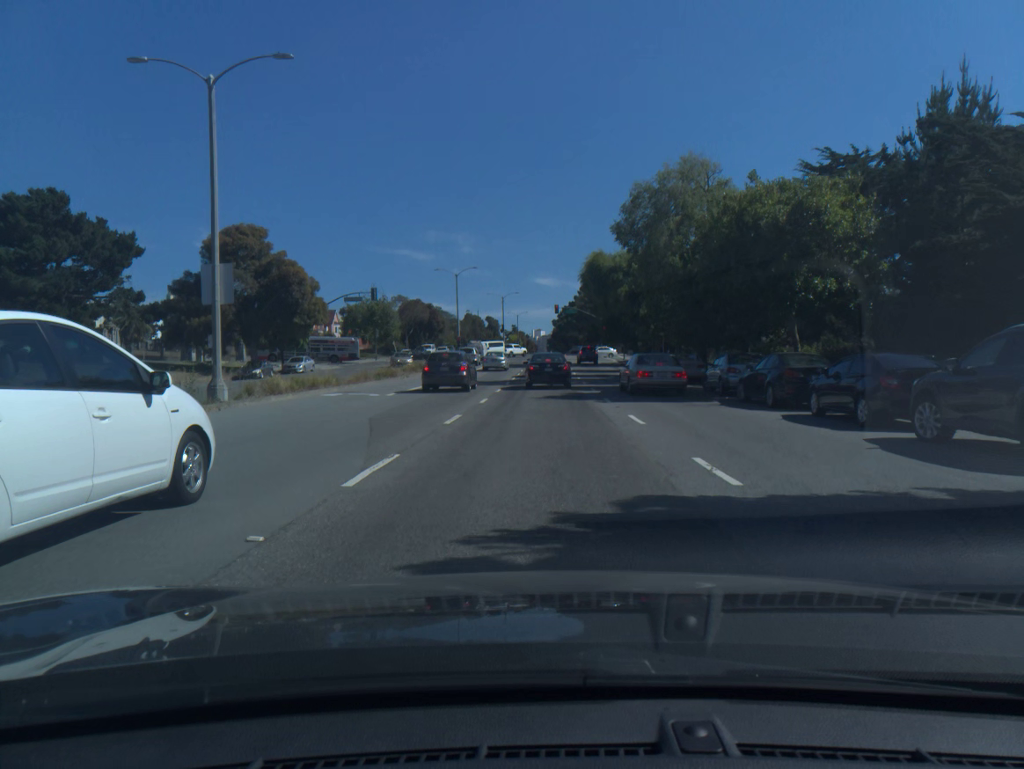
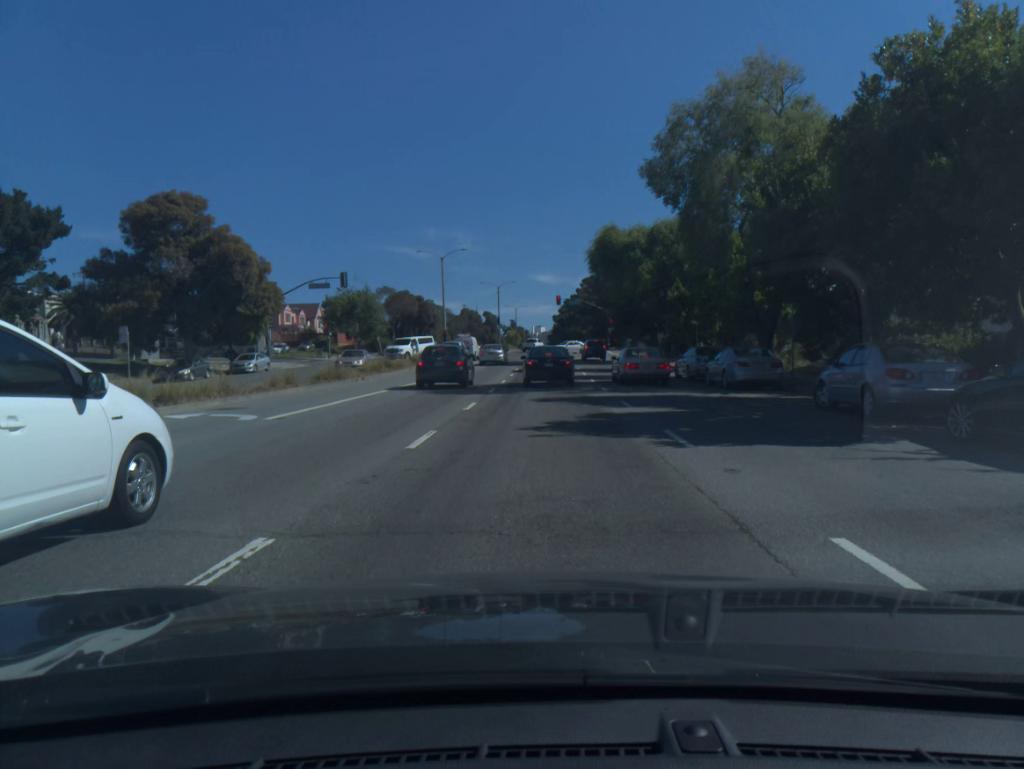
(0.0, +12.1) m; 0°
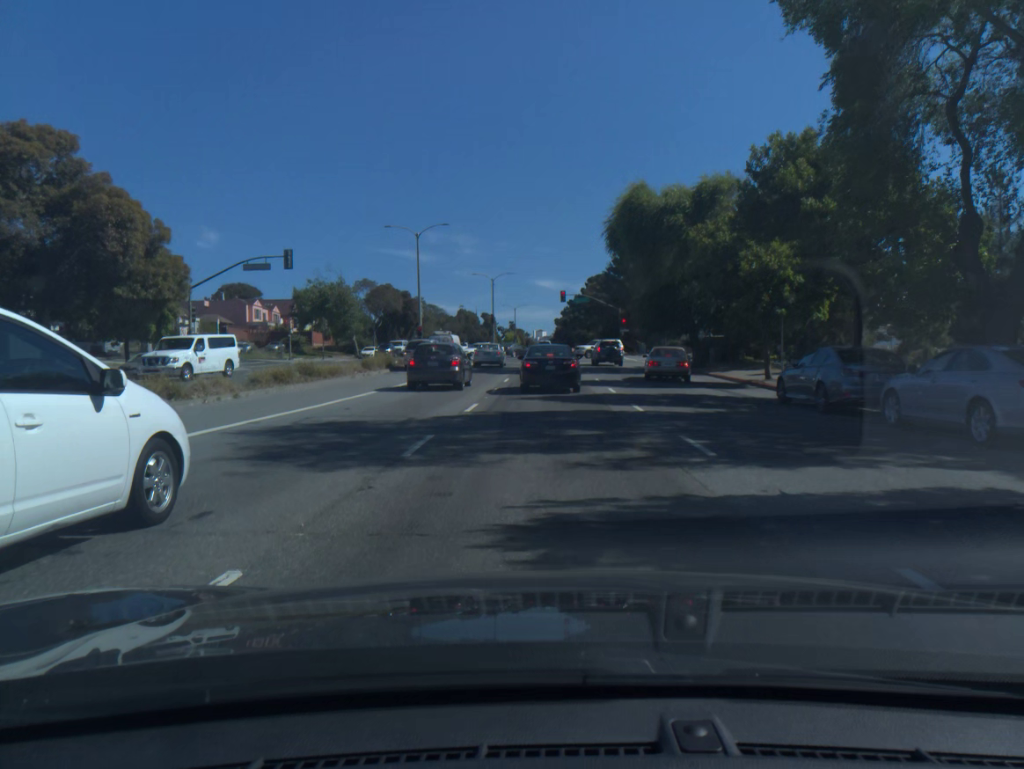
(0.0, +15.4) m; 0°
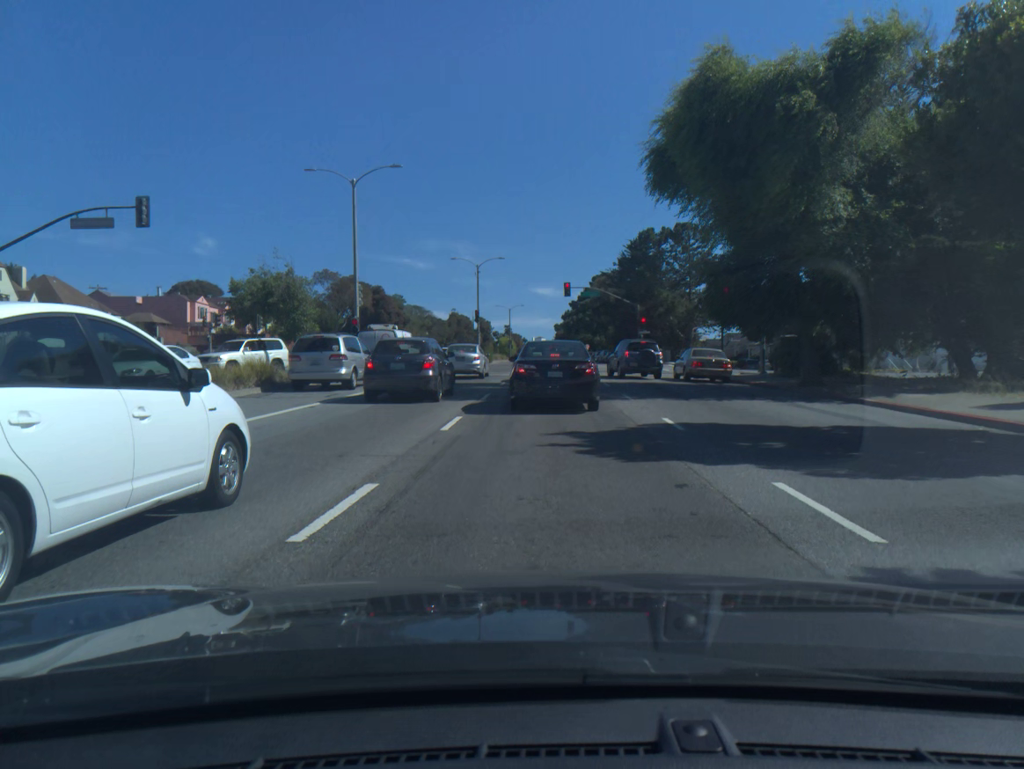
(+0.1, +18.9) m; 0°
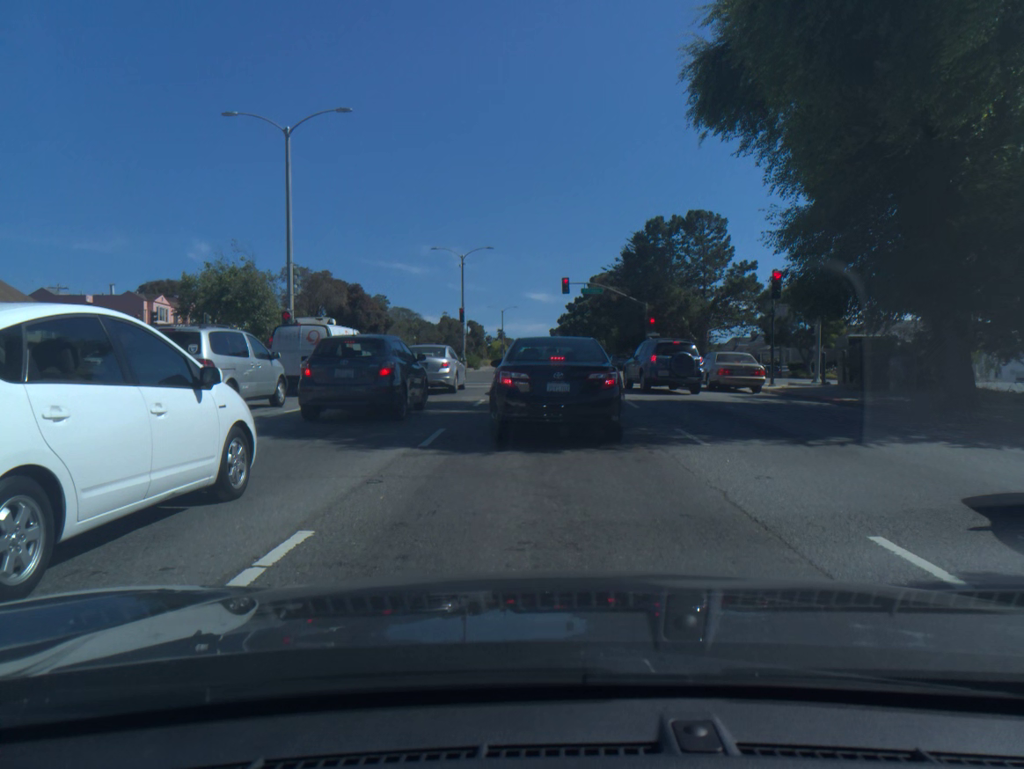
(0.0, +9.5) m; 0°
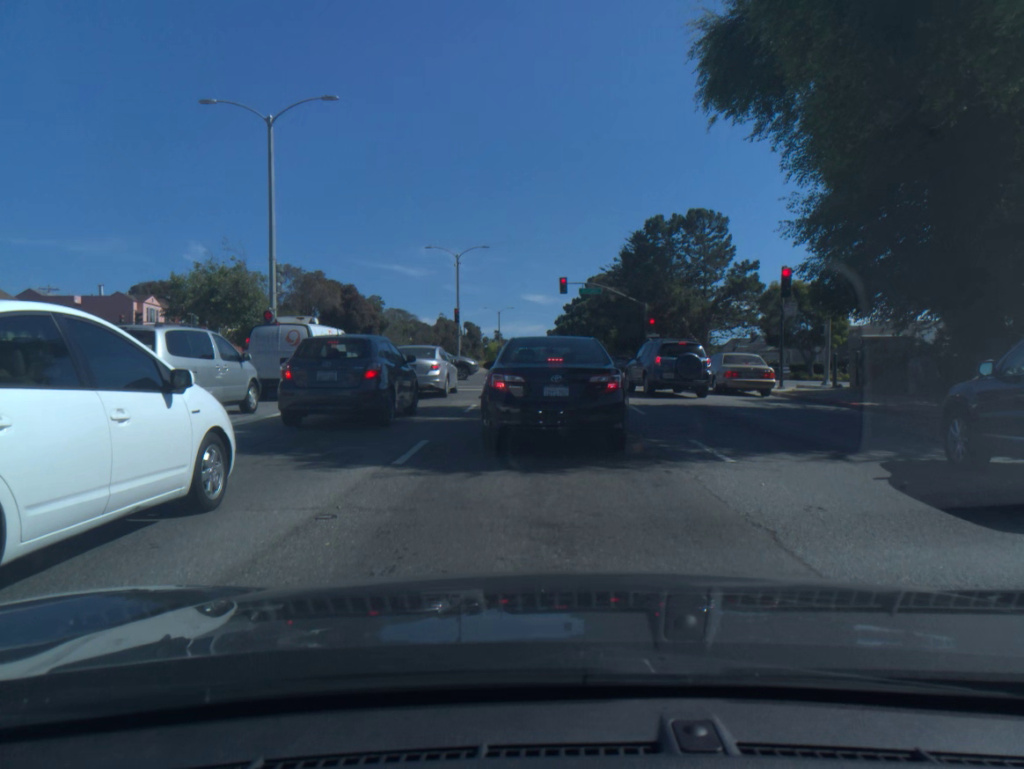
(0.0, +1.6) m; 0°
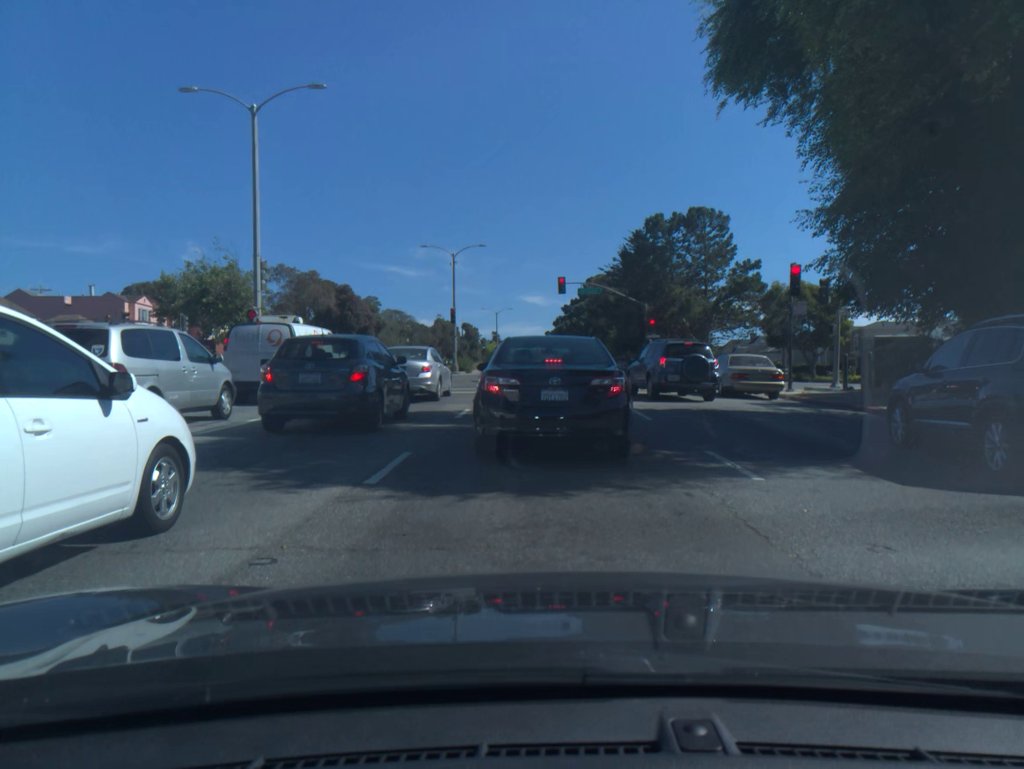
(0.0, +1.3) m; +1°
